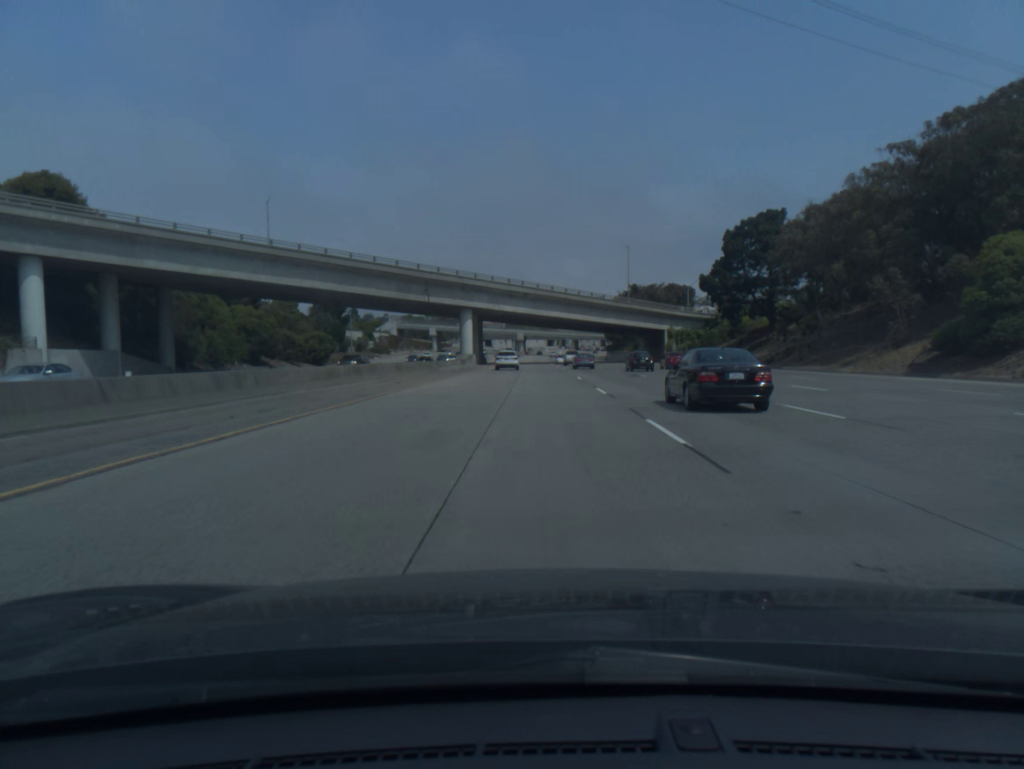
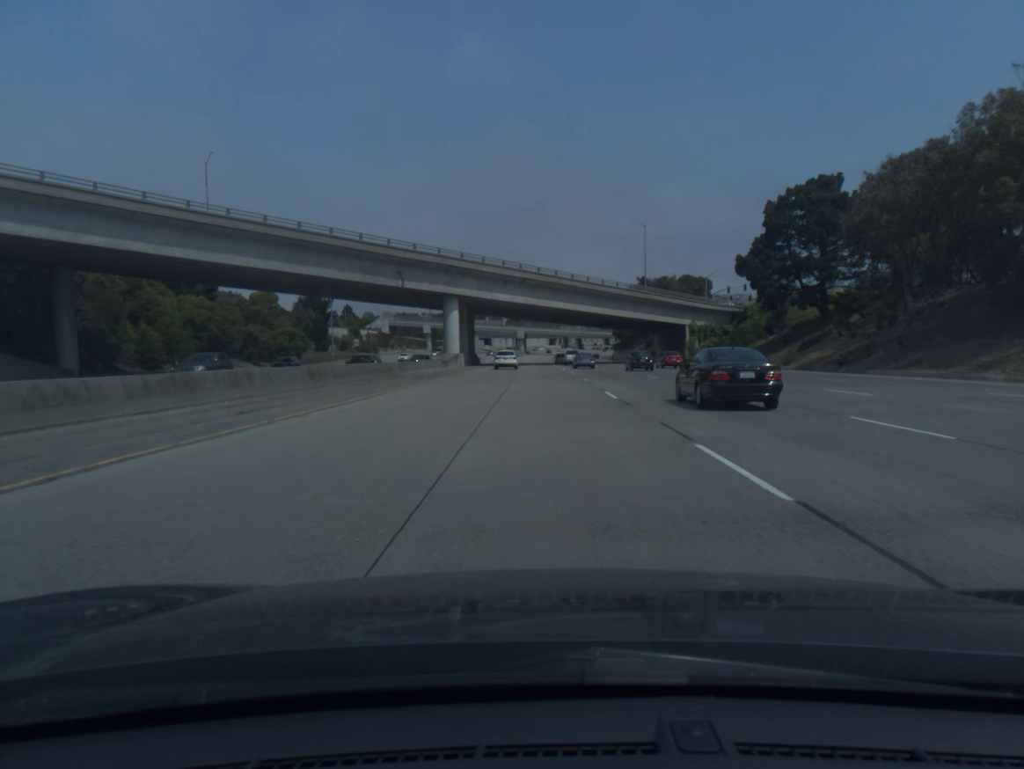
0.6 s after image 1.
(0.0, +17.7) m; 0°
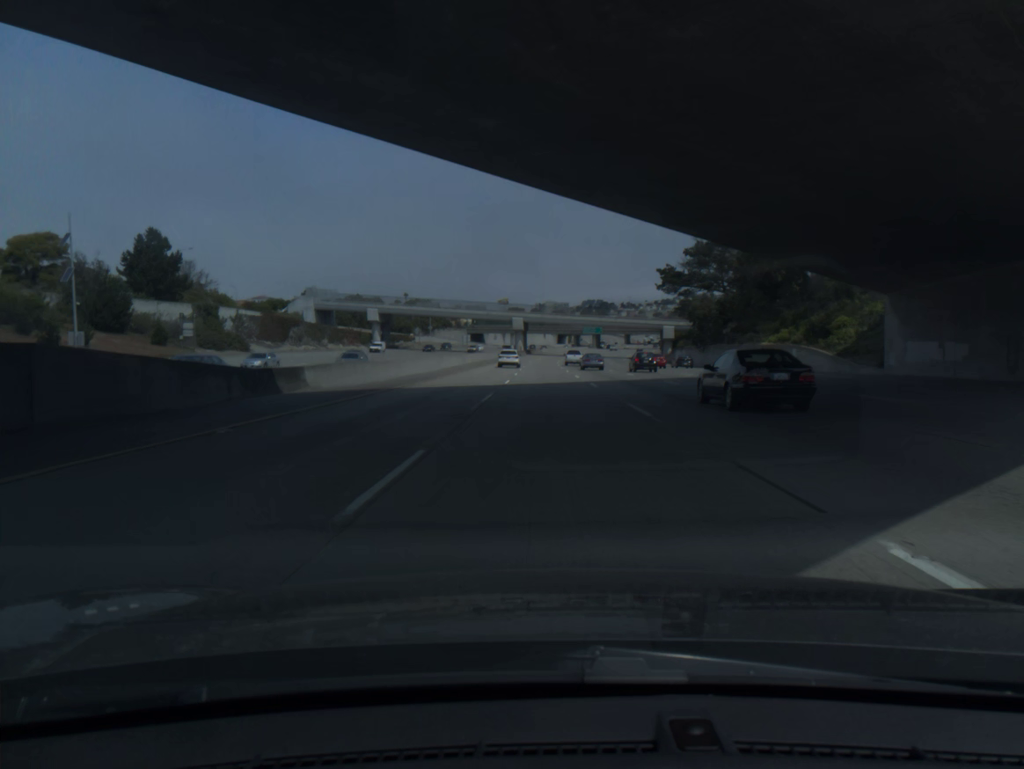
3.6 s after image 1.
(-0.6, +90.6) m; -1°
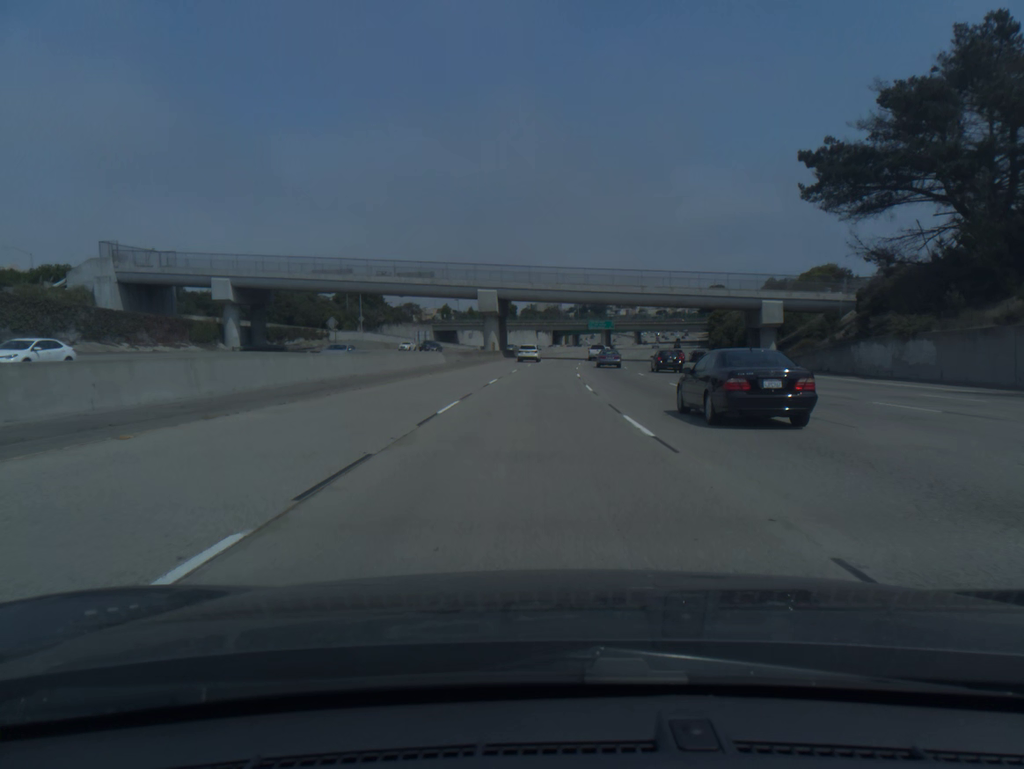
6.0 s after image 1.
(+0.3, +74.8) m; +1°
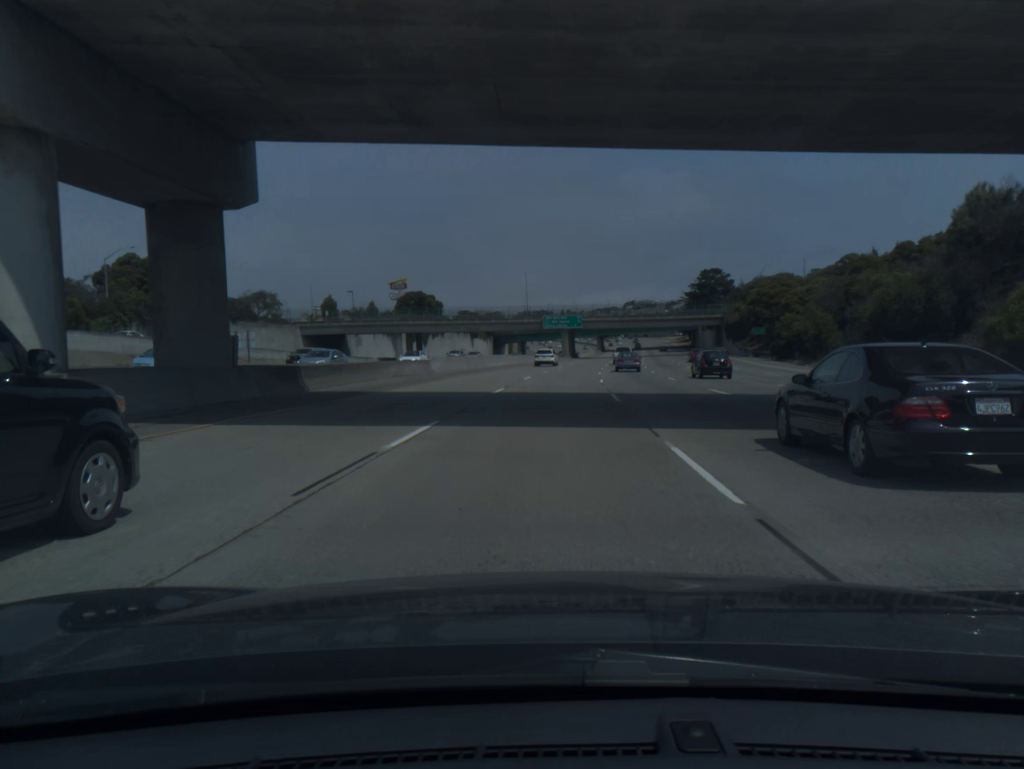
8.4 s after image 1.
(+2.3, +76.4) m; +4°
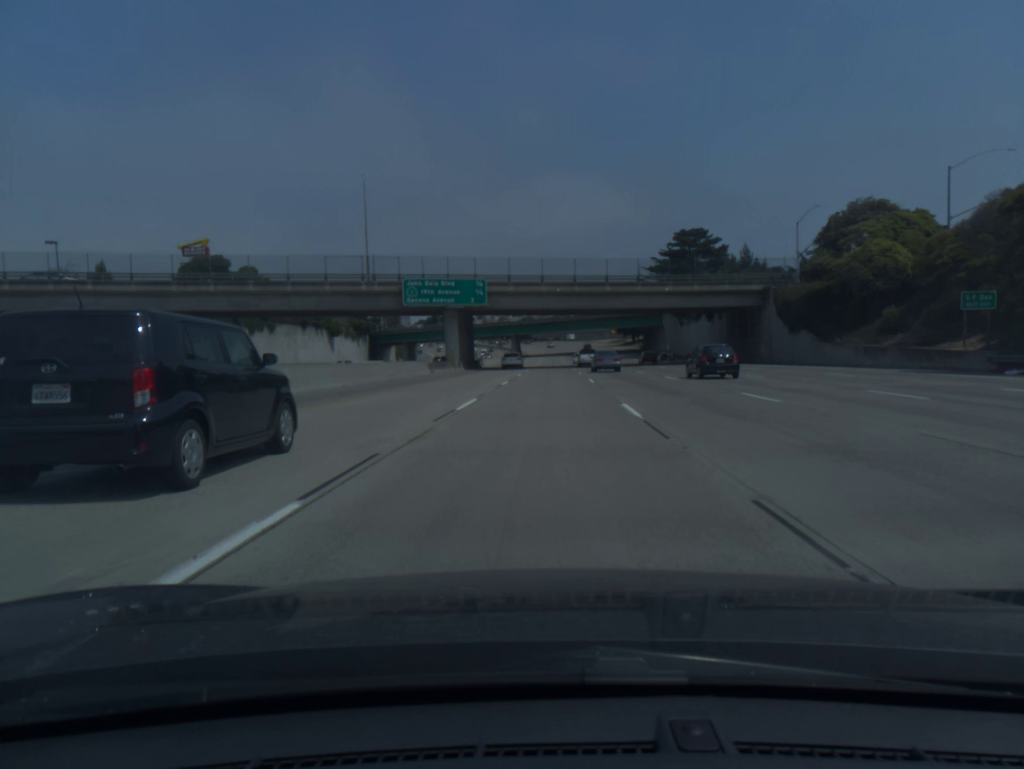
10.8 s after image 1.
(+4.7, +78.0) m; +7°
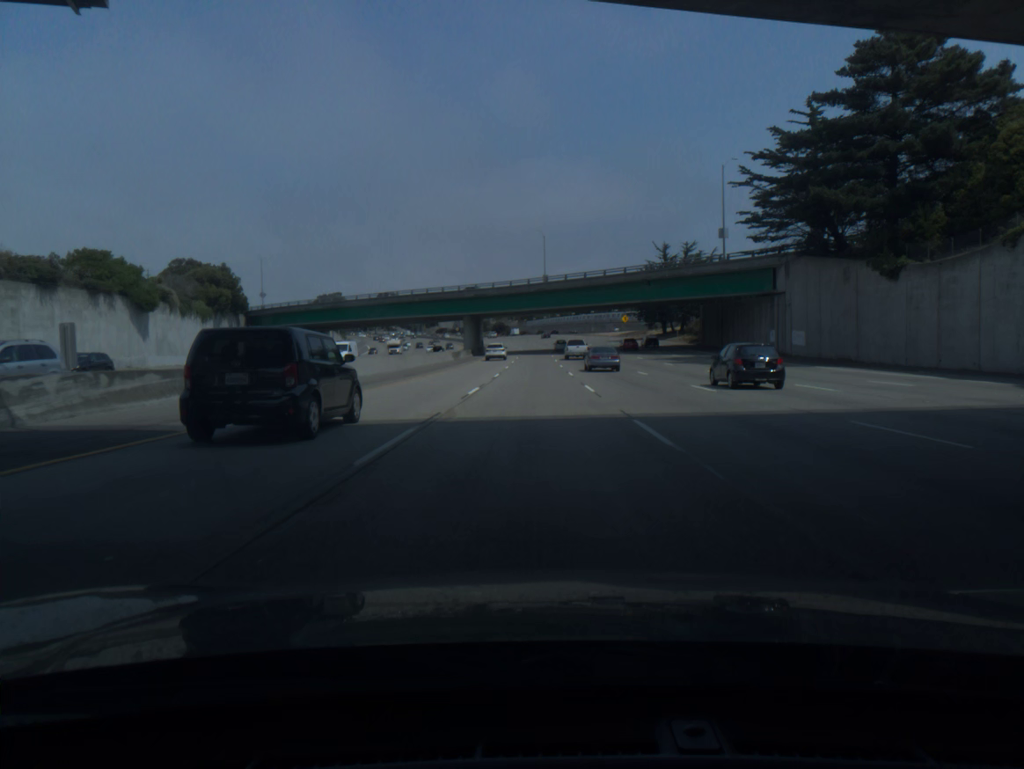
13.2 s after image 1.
(+1.3, +79.4) m; +1°
